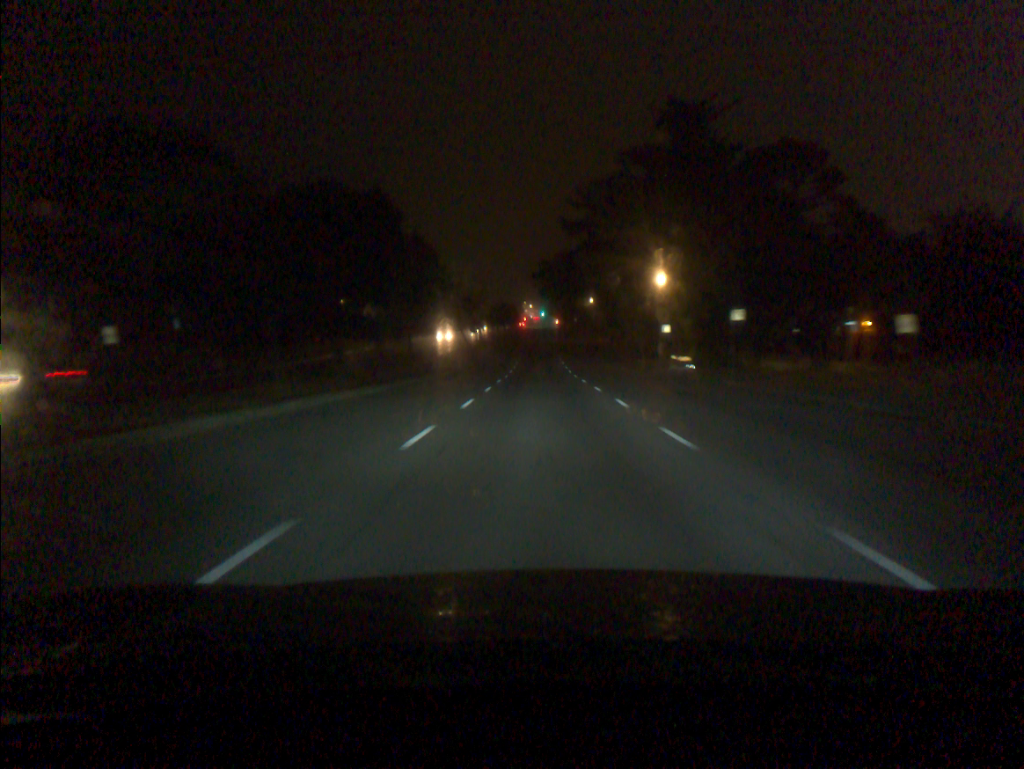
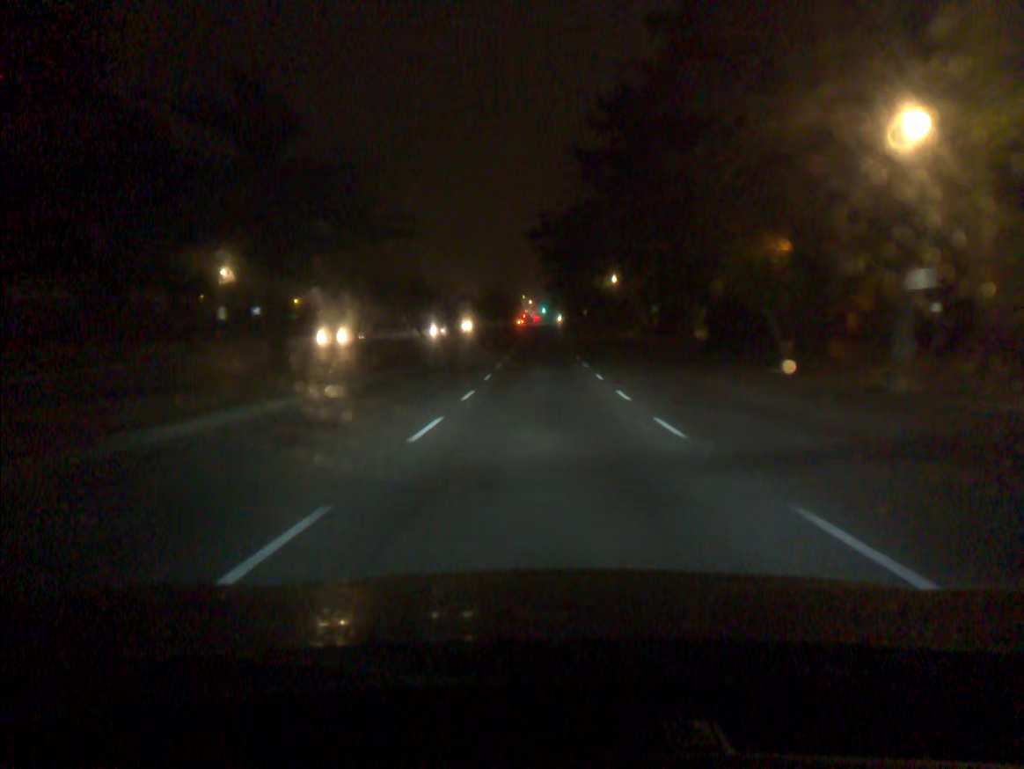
(-0.1, +36.1) m; 0°
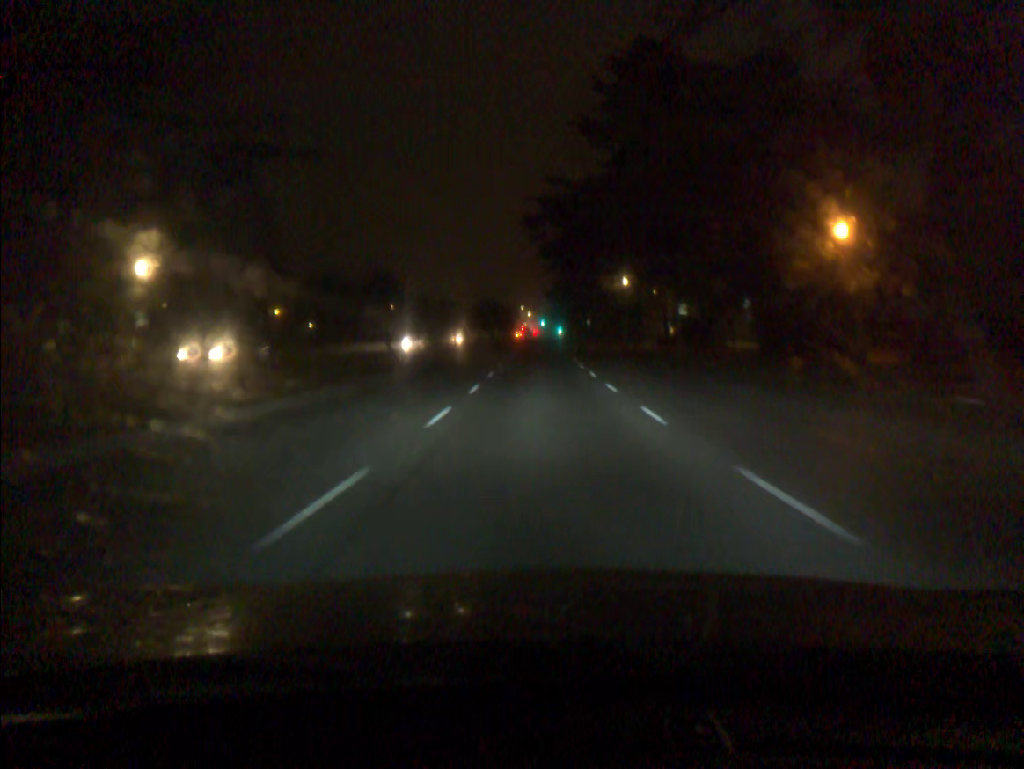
(0.0, +12.1) m; 0°
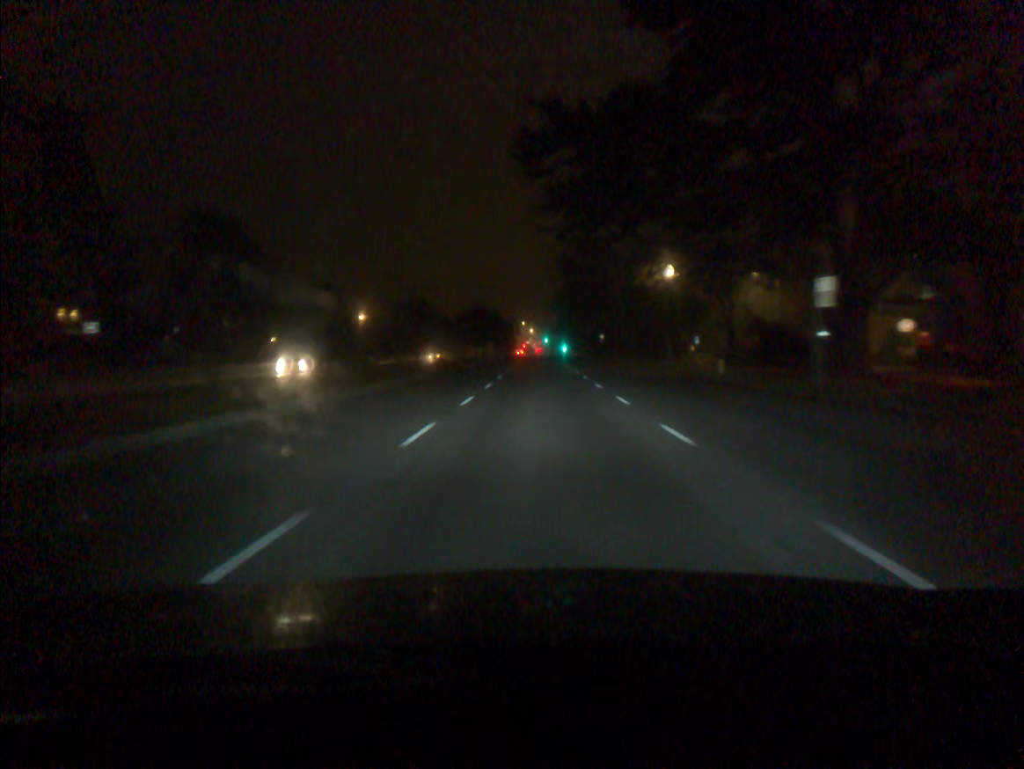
(-0.1, +24.1) m; 0°
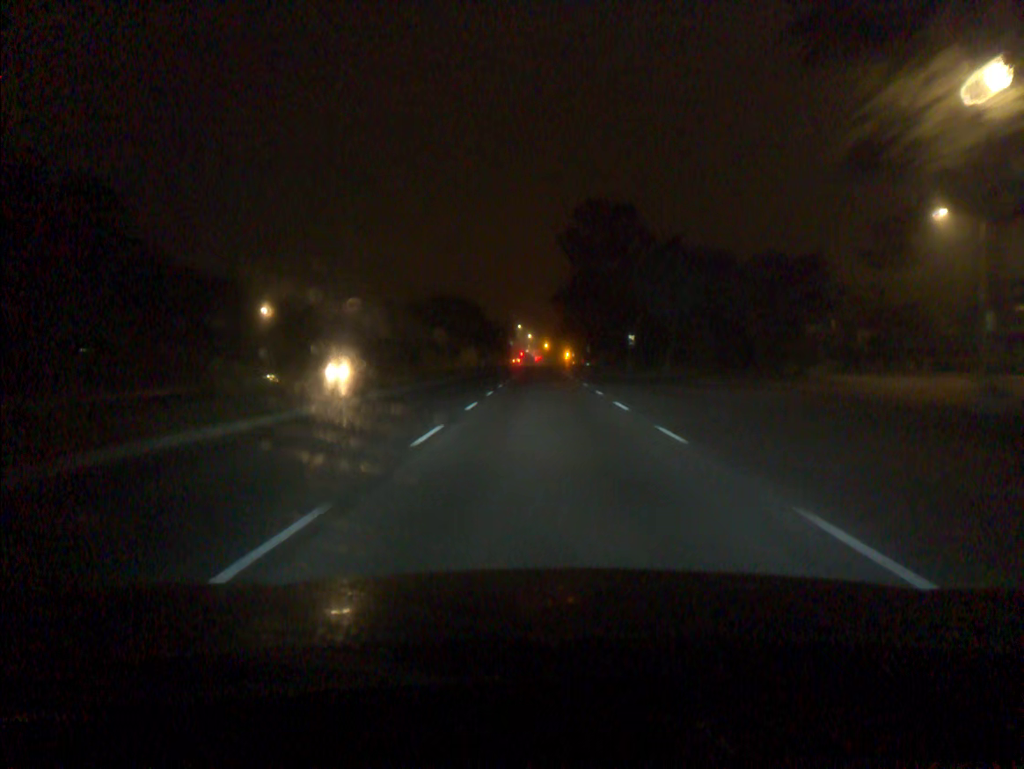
(0.0, +36.1) m; 0°
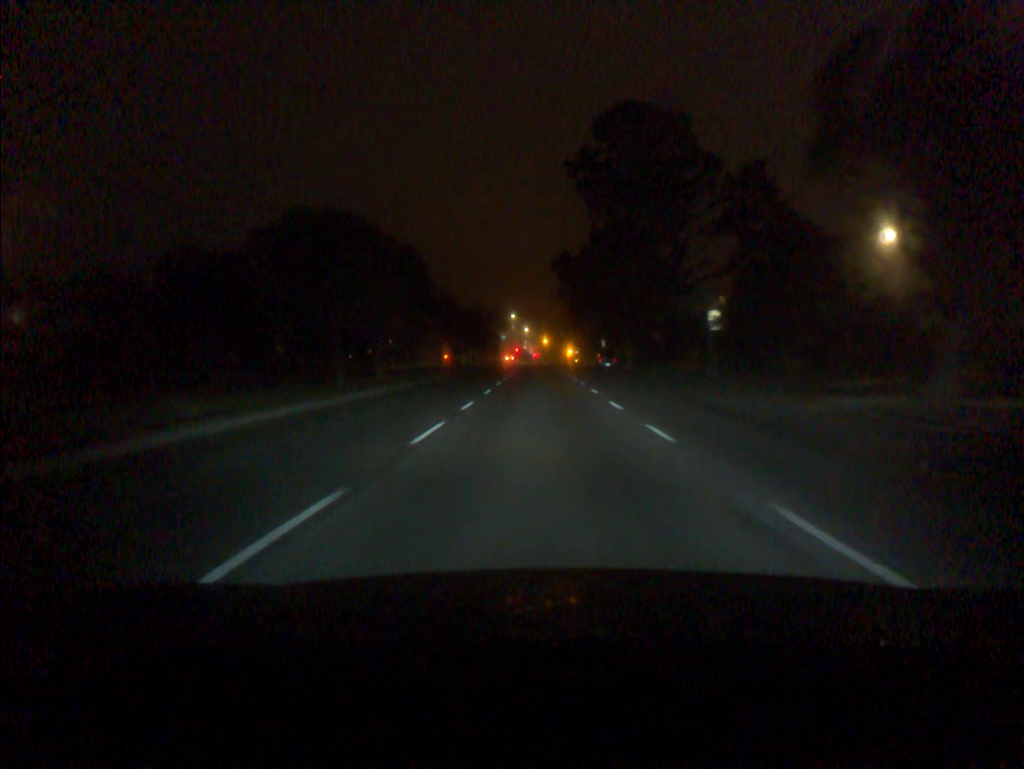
(+0.1, +36.1) m; 0°
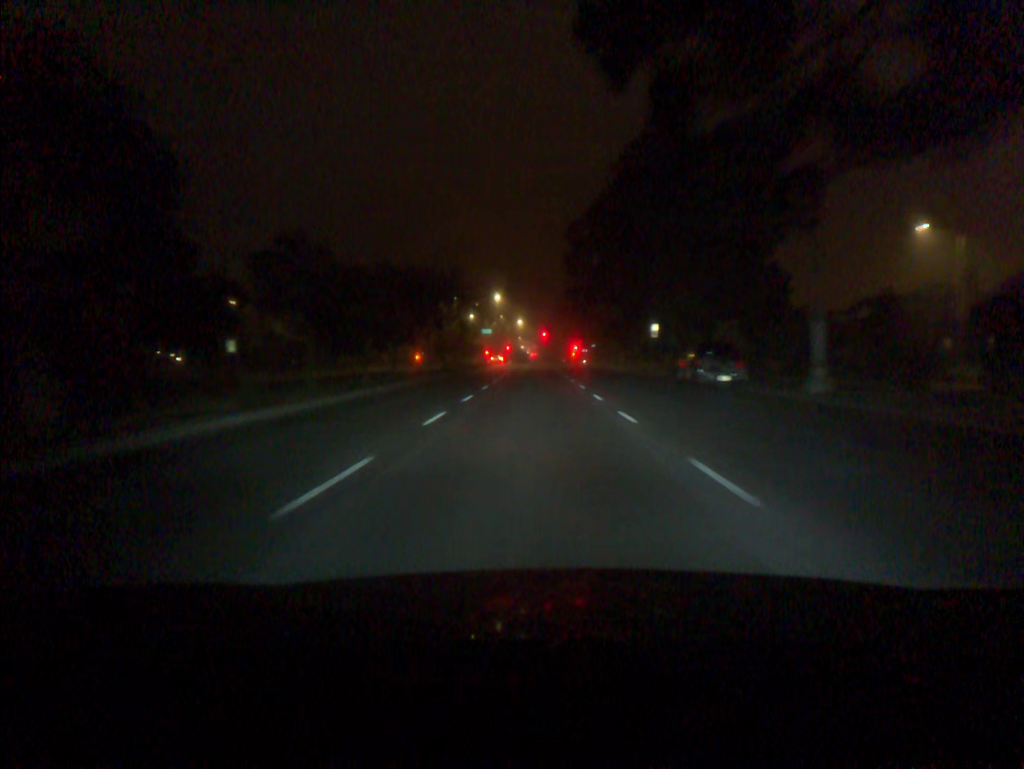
(+0.1, +48.2) m; 0°
